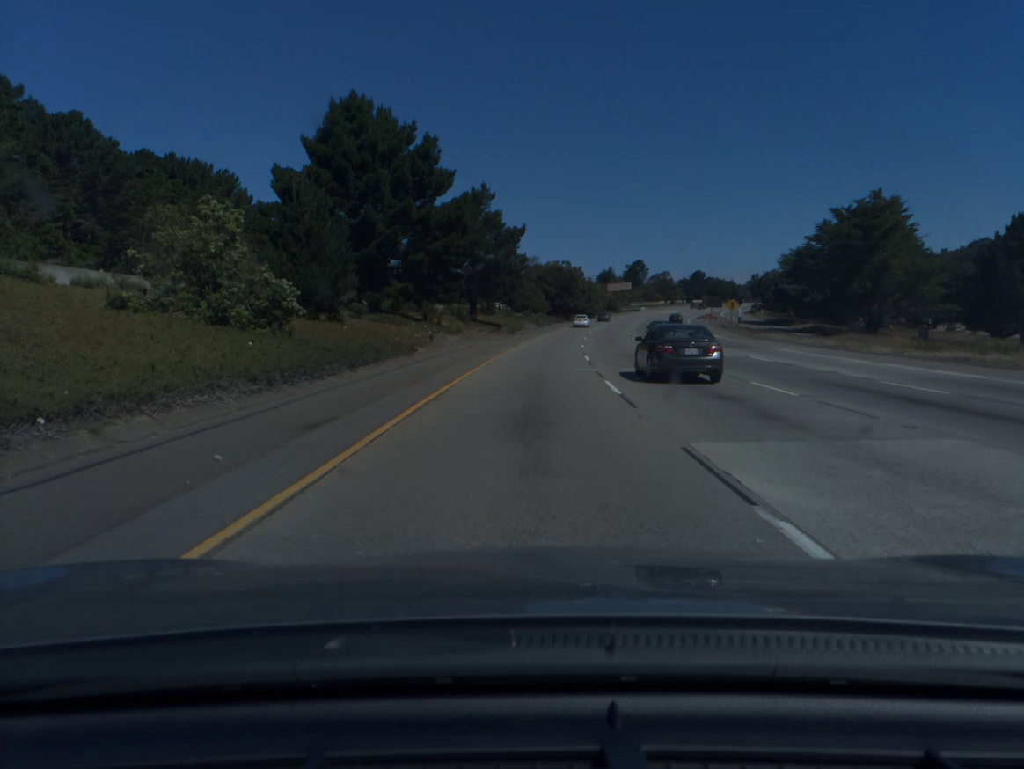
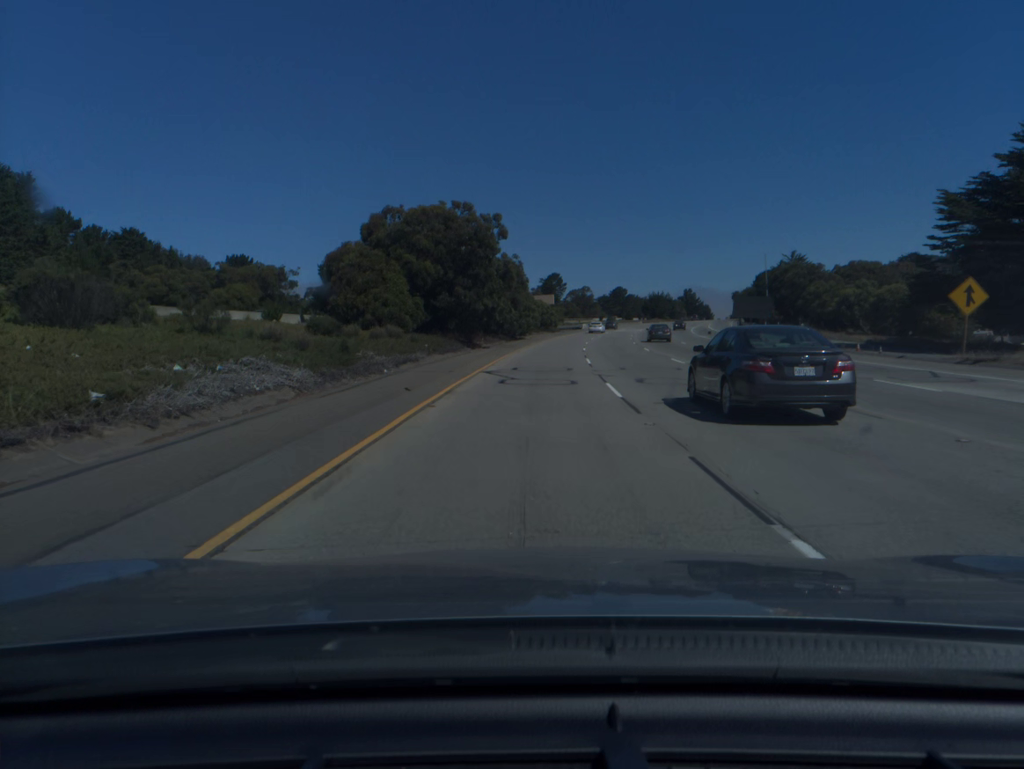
(+4.4, +73.4) m; +7°
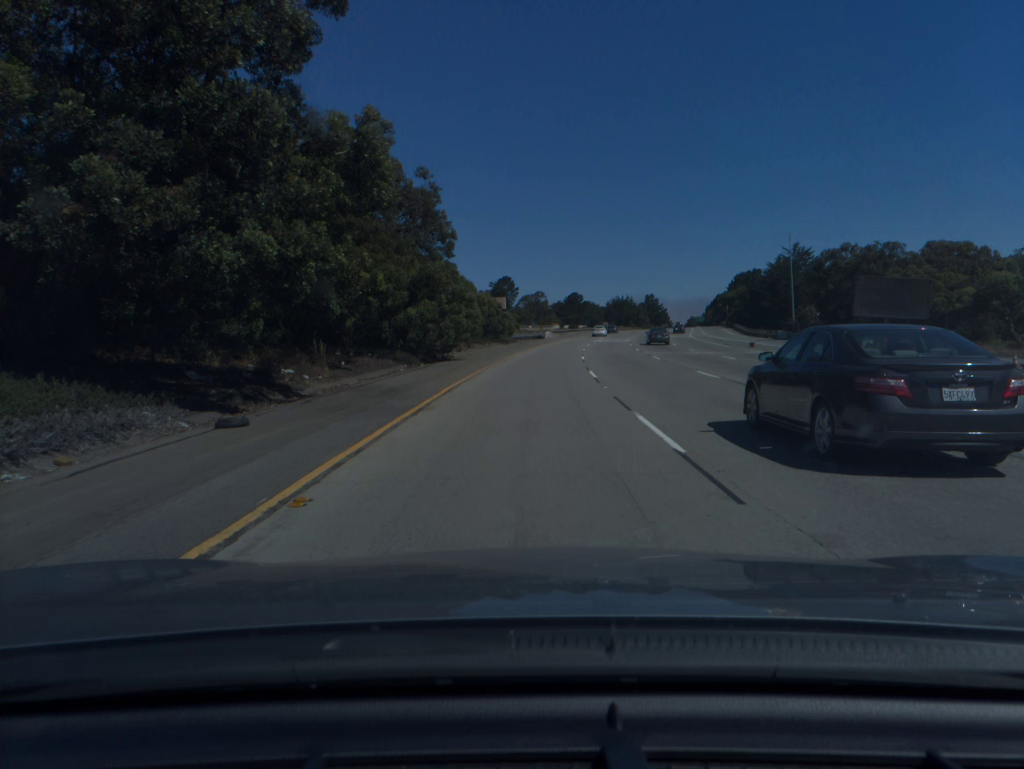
(+1.2, +36.7) m; +4°
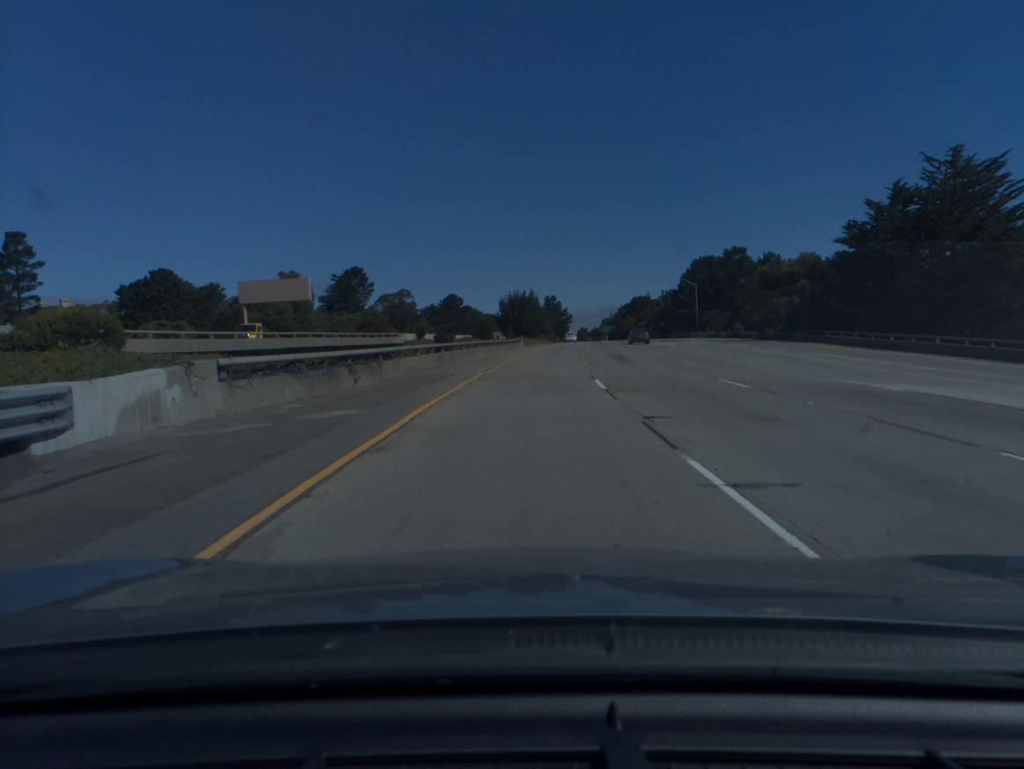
(+6.8, +91.5) m; +9°
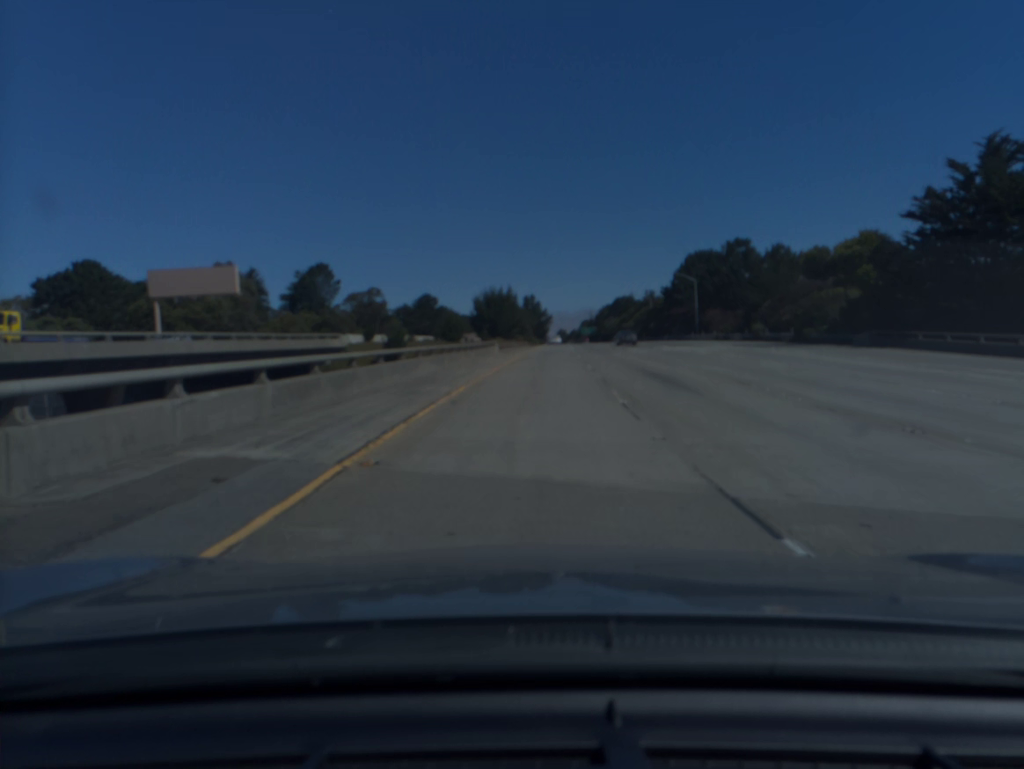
(+0.2, +18.4) m; +2°
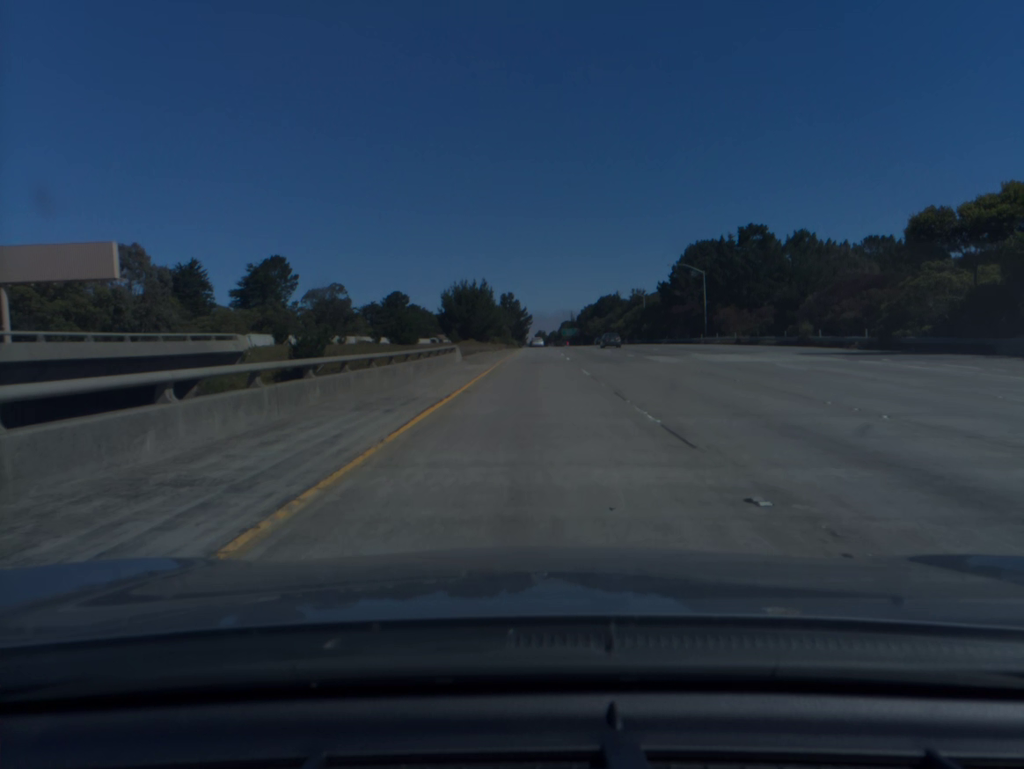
(+0.2, +18.5) m; +2°
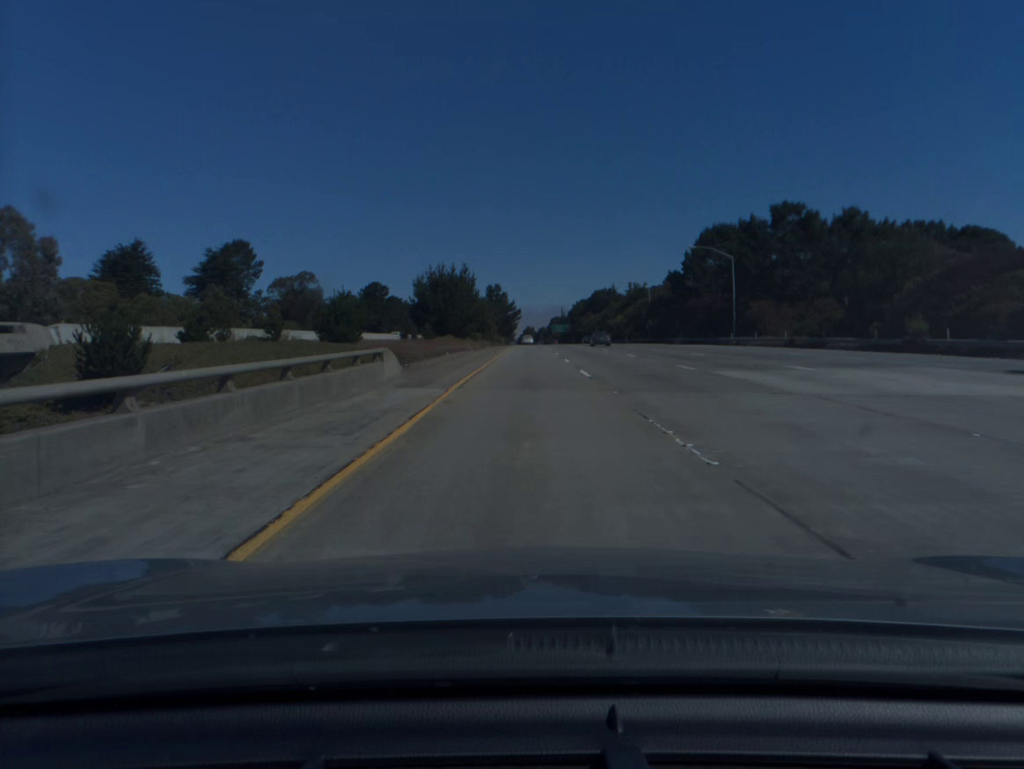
(+0.1, +18.5) m; +1°
